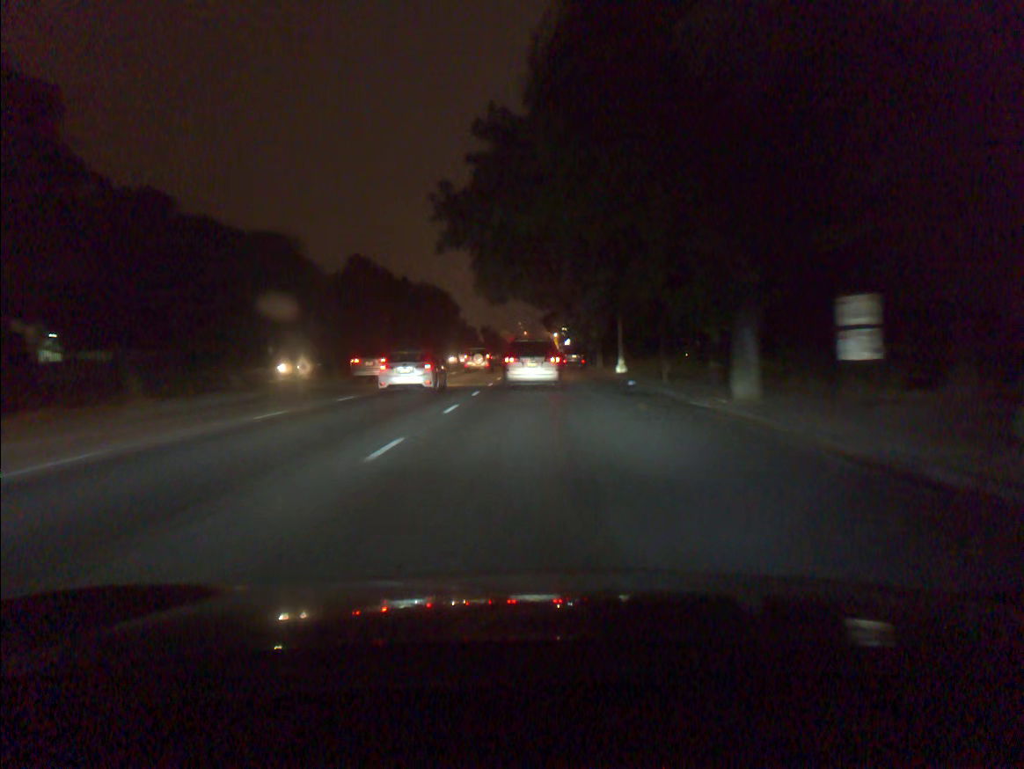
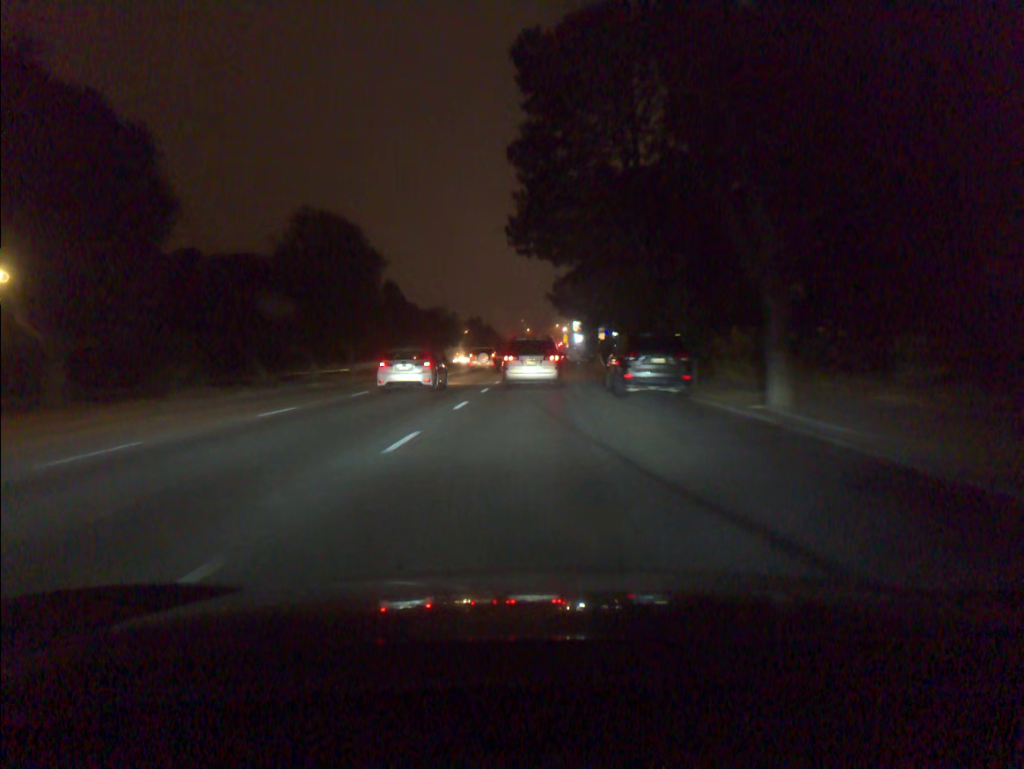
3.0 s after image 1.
(0.0, +42.6) m; 0°
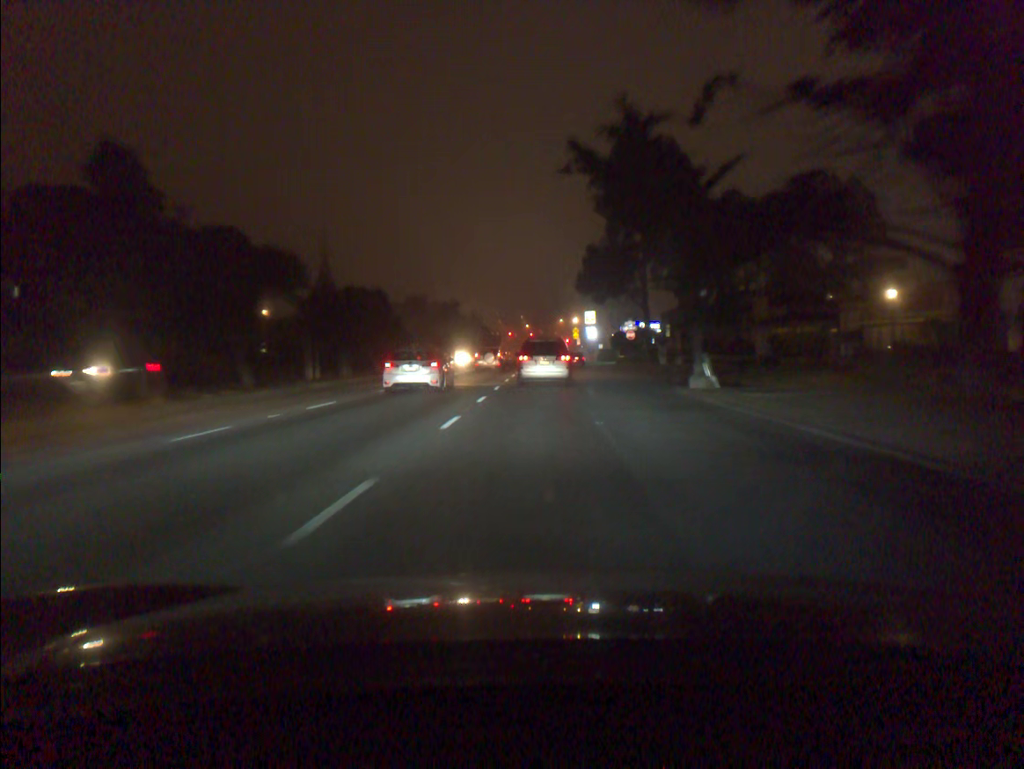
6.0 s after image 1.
(-0.1, +41.0) m; 0°
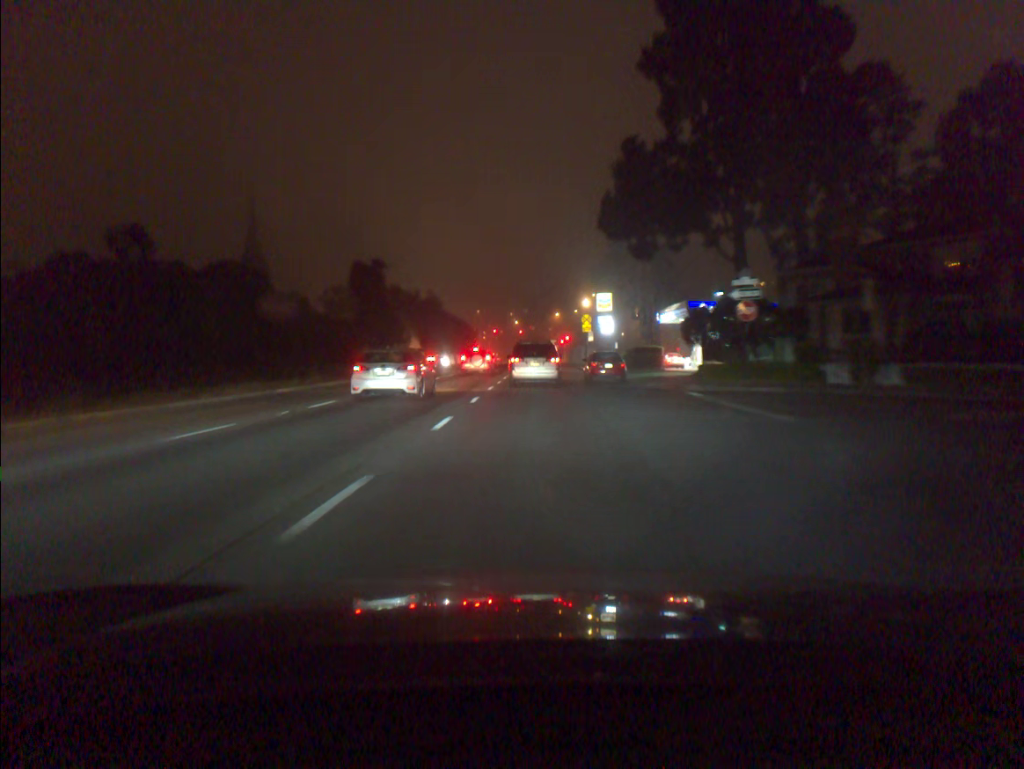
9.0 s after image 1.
(+0.4, +42.3) m; +1°
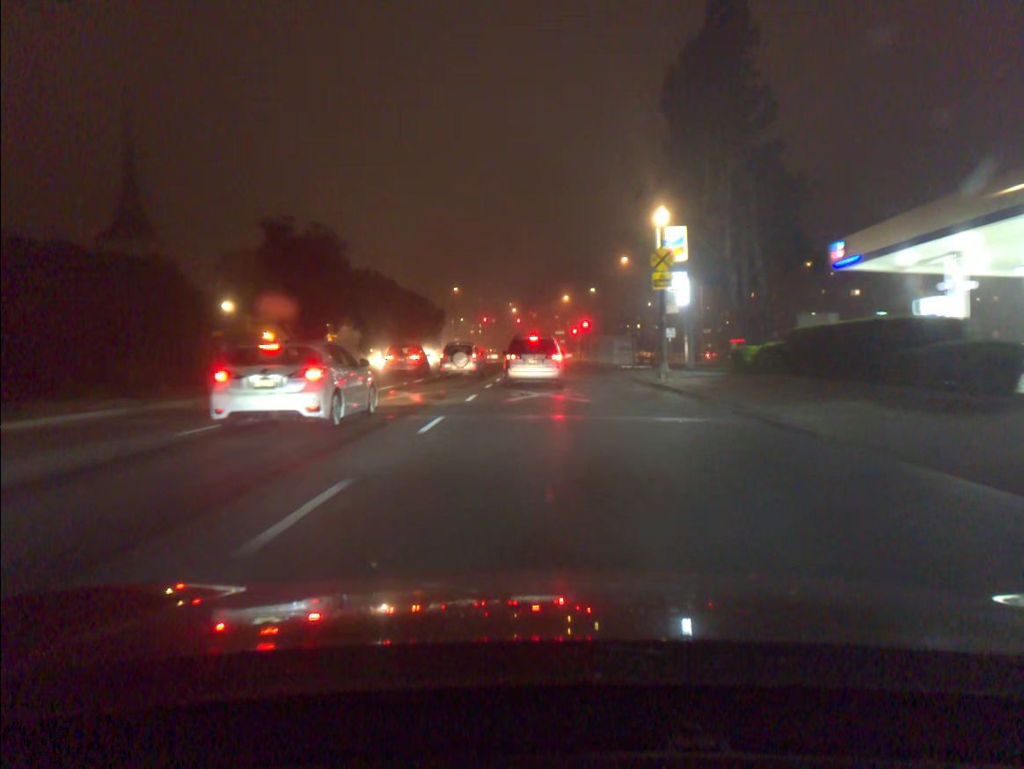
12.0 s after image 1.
(-0.1, +43.9) m; 0°
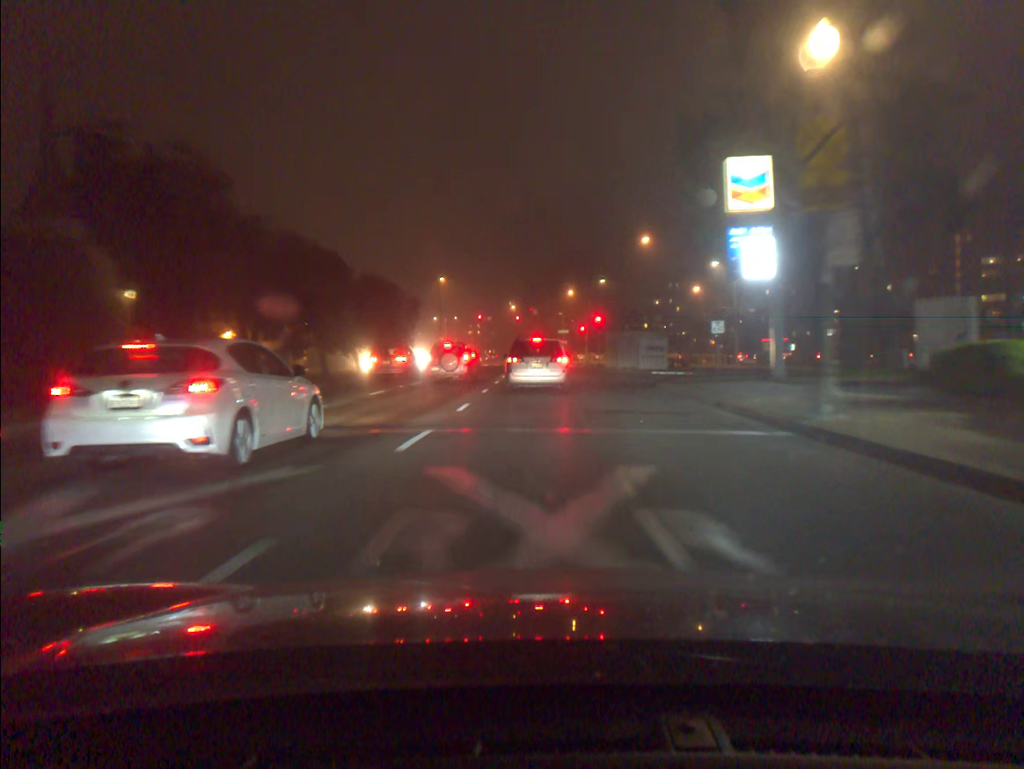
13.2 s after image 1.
(0.0, +16.8) m; 0°
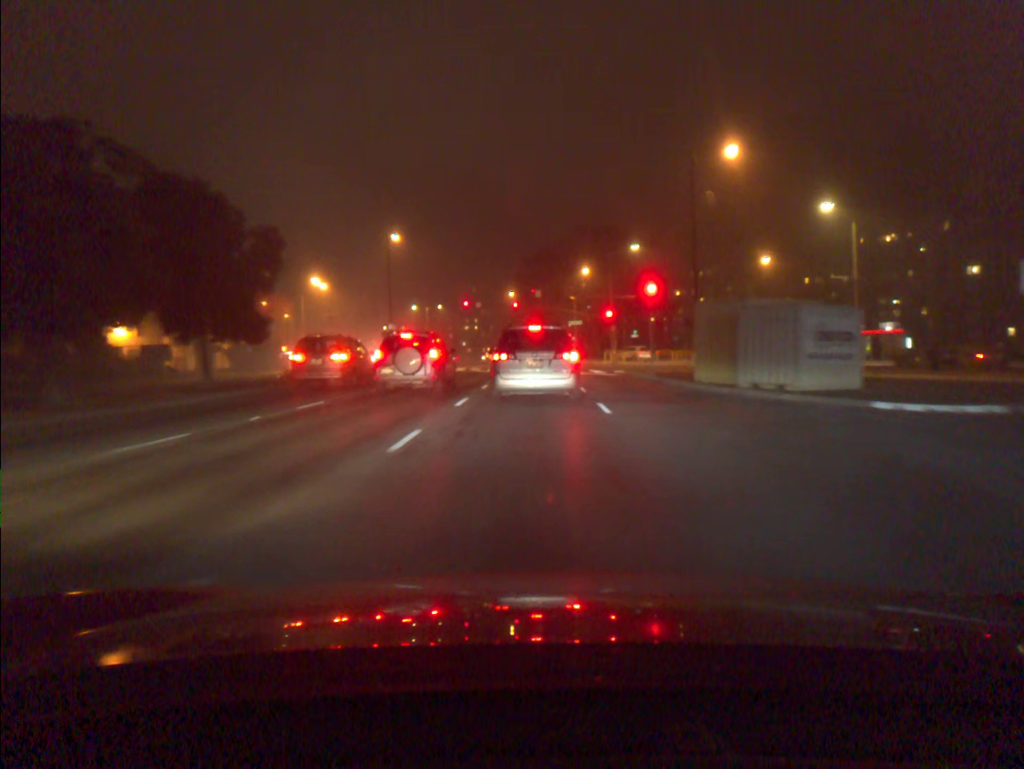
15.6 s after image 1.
(0.0, +30.9) m; 0°
